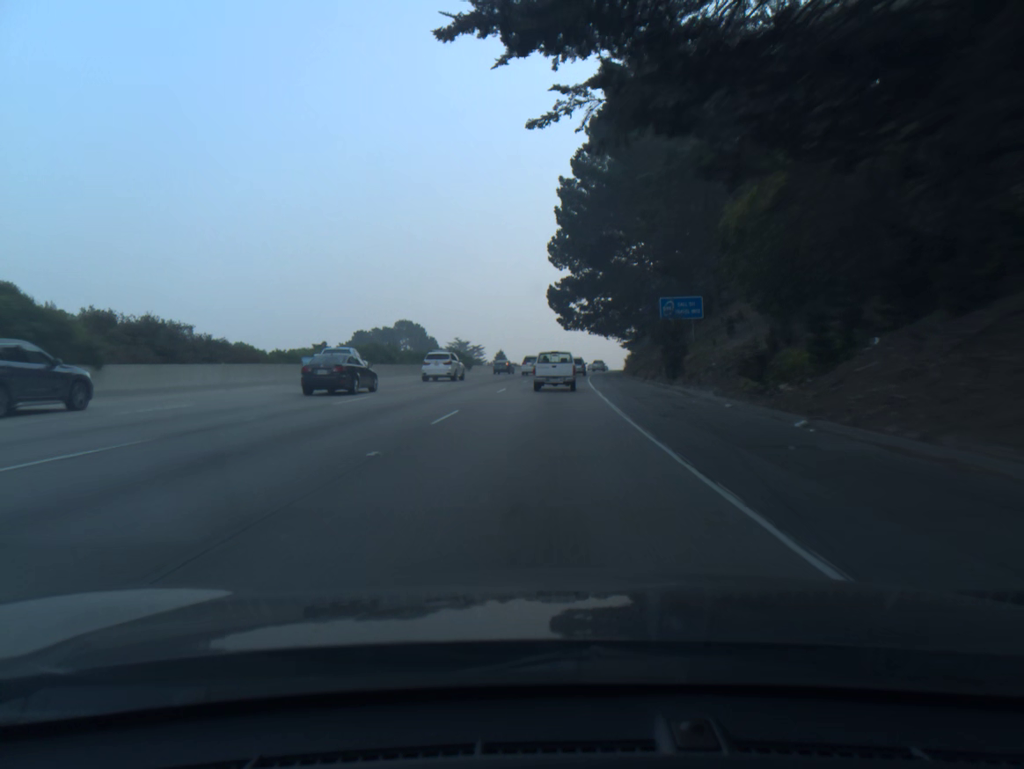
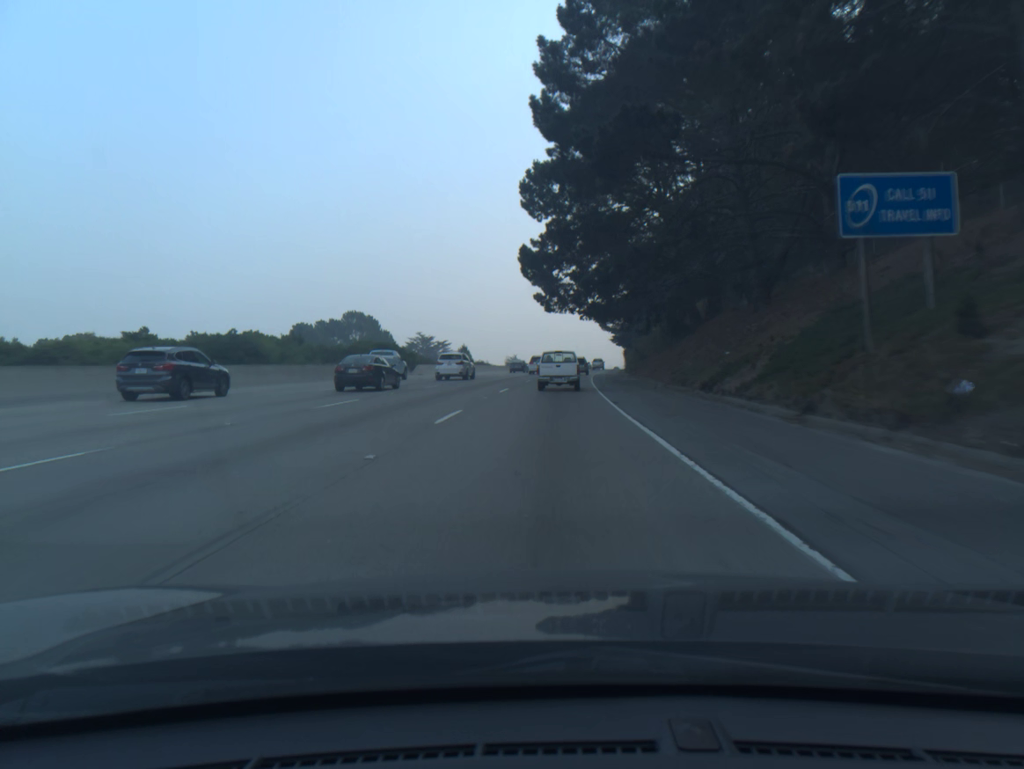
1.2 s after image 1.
(+0.4, +29.2) m; +2°
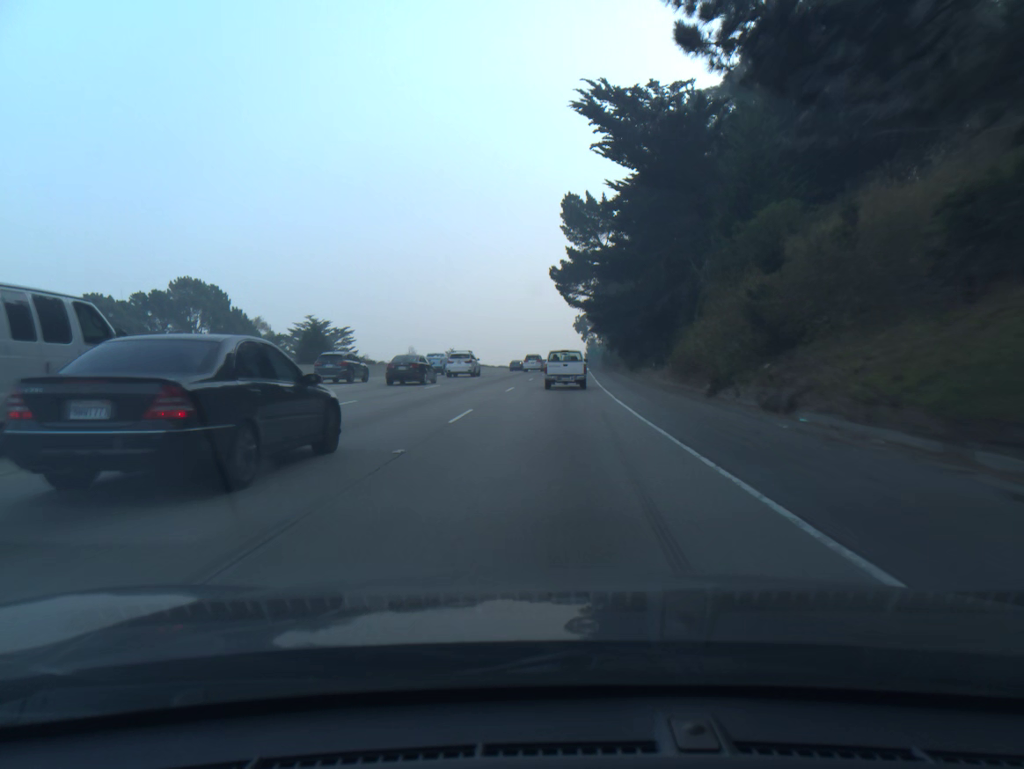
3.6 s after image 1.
(+1.9, +58.2) m; +4°
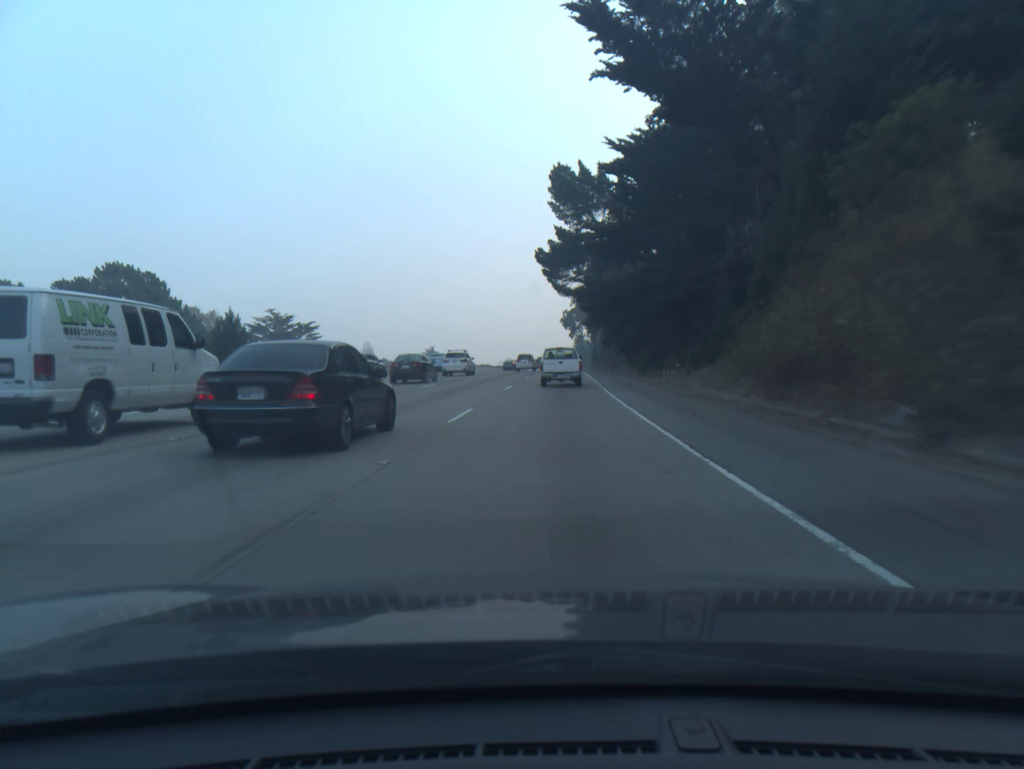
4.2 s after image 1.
(+0.1, +14.5) m; +1°
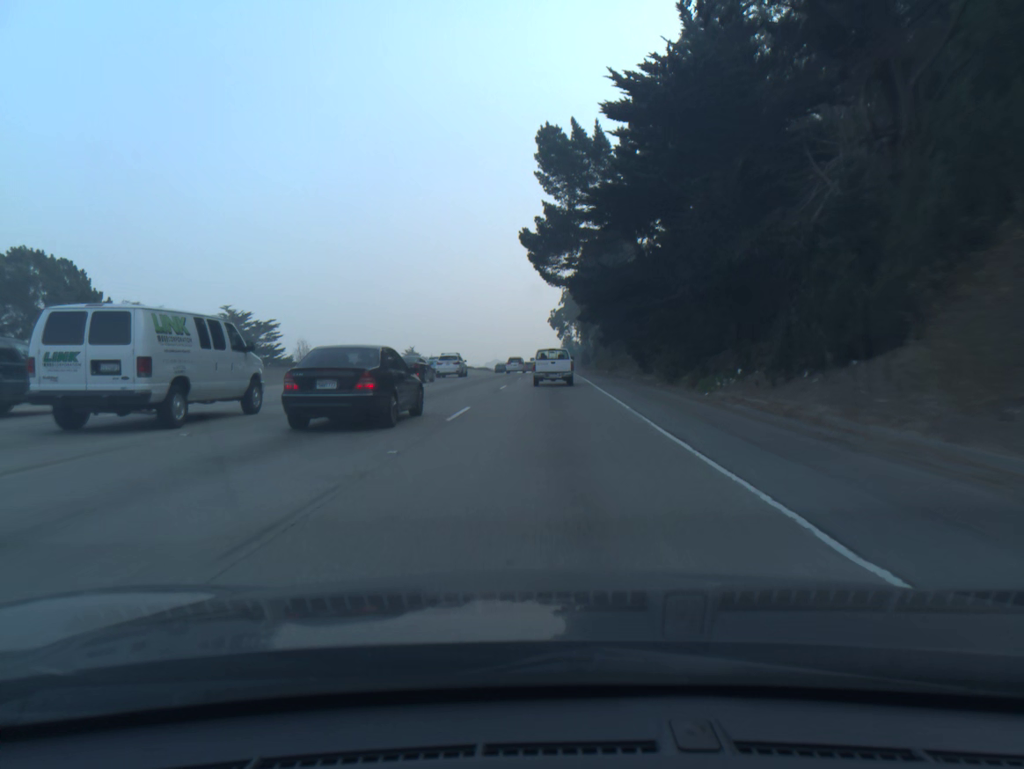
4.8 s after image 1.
(+0.1, +14.4) m; +1°
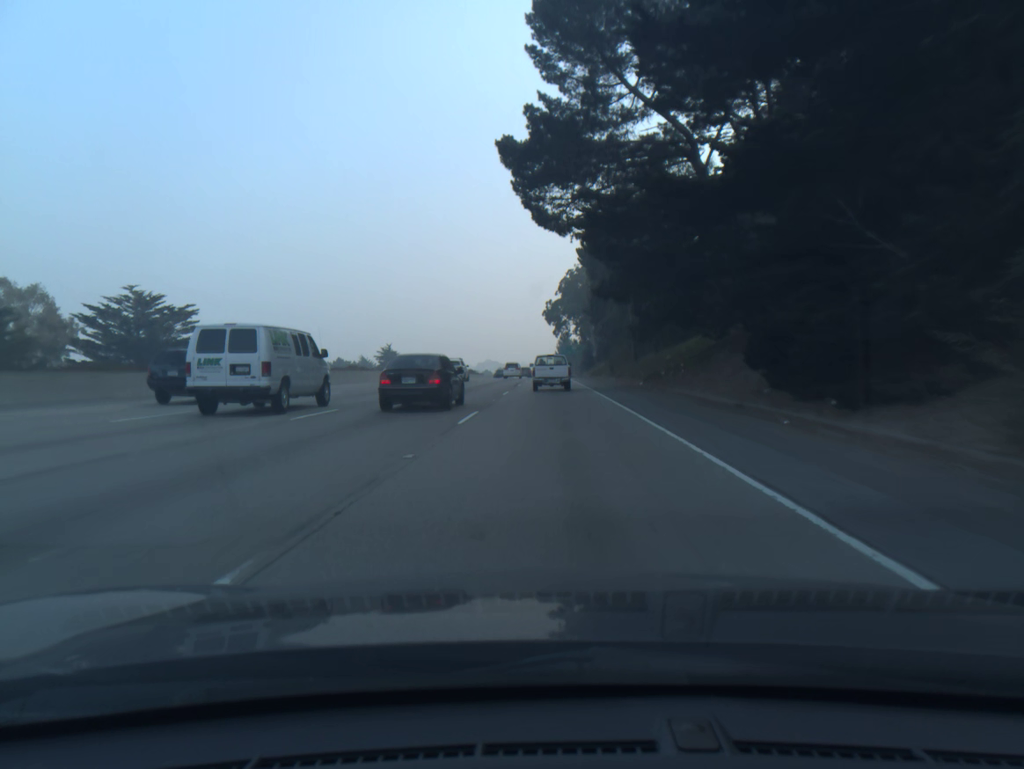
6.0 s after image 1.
(+0.1, +28.8) m; 0°
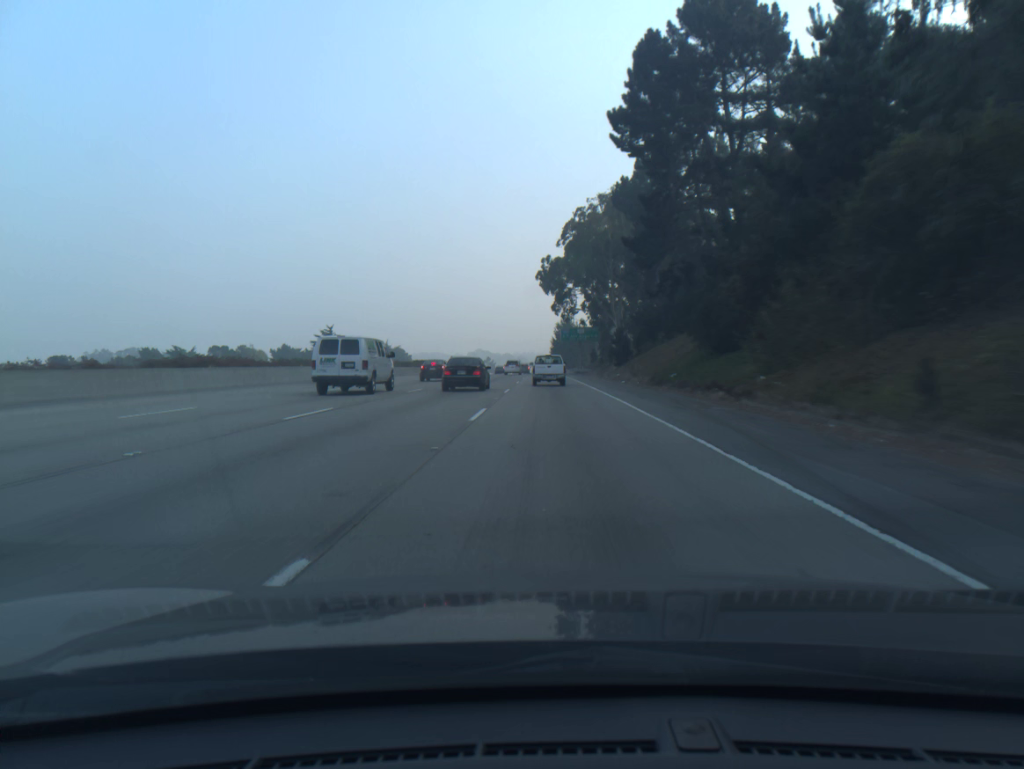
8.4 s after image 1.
(+0.2, +58.2) m; 0°
